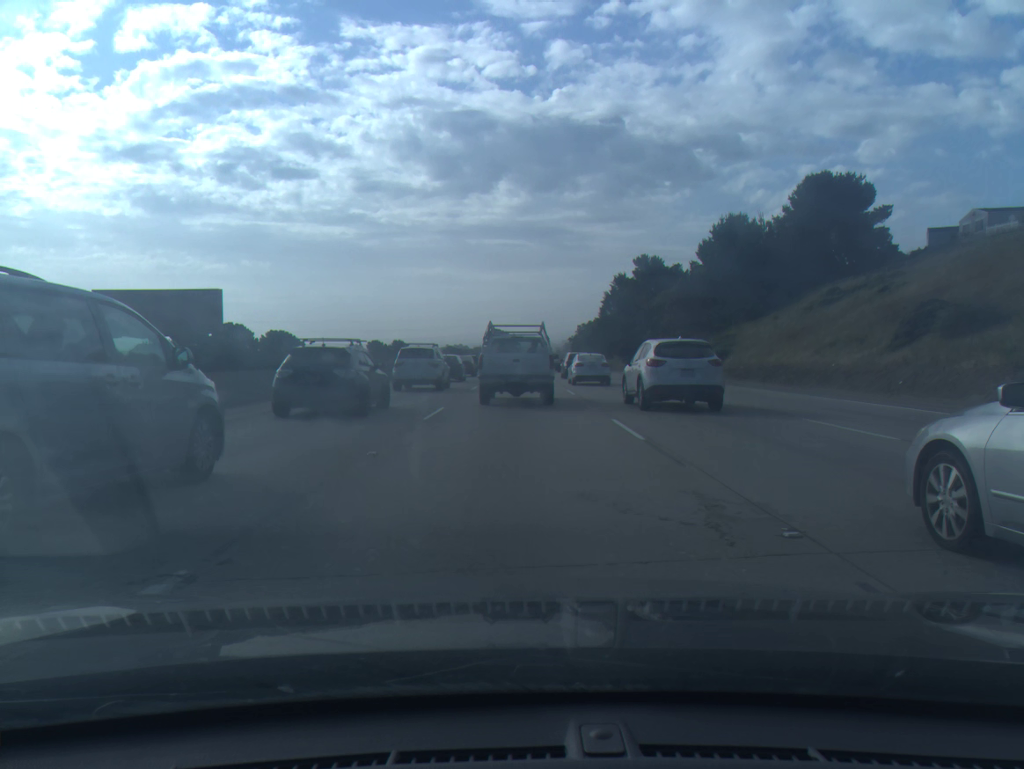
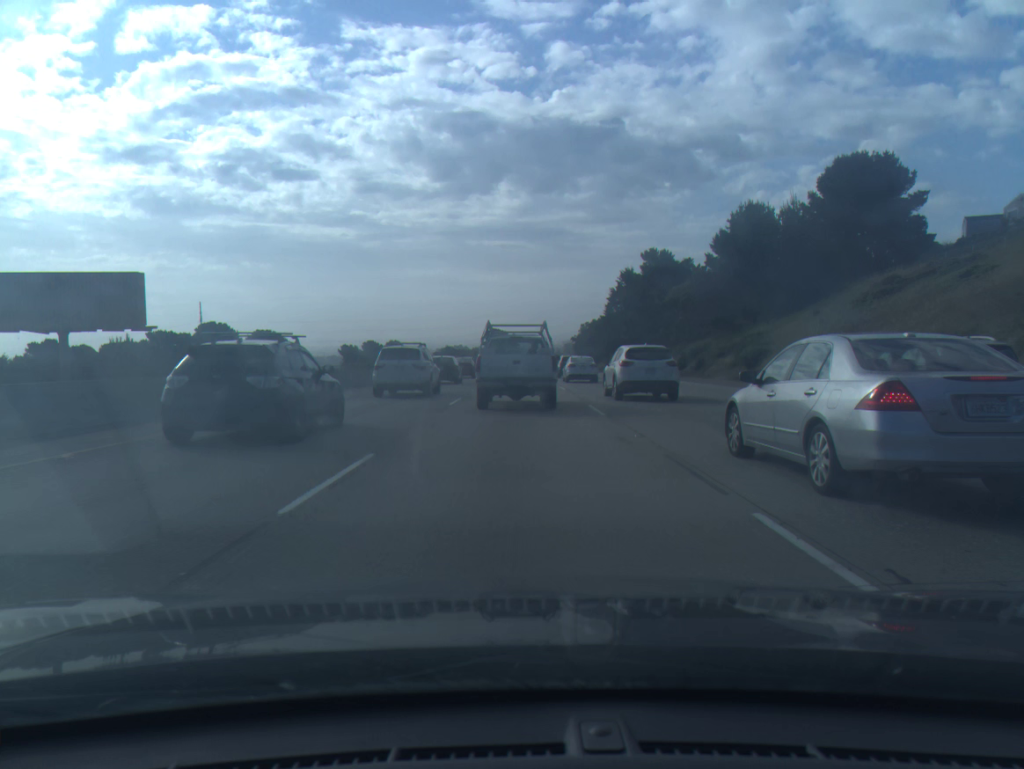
(0.0, +9.3) m; 0°
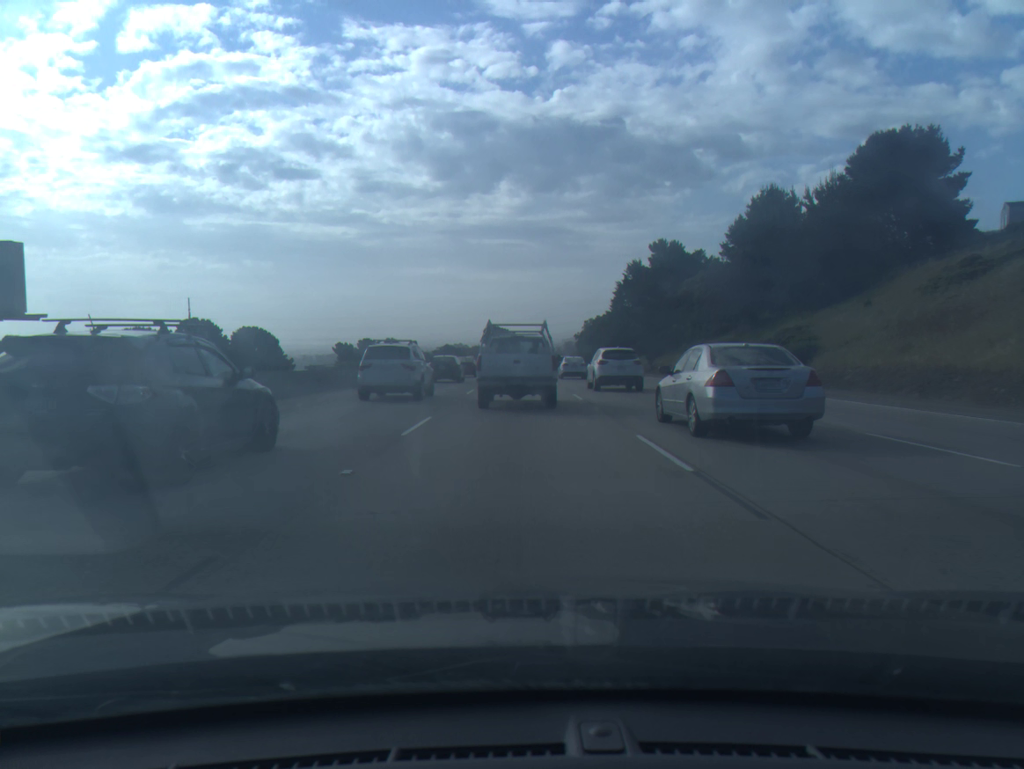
(0.0, +8.5) m; 0°
